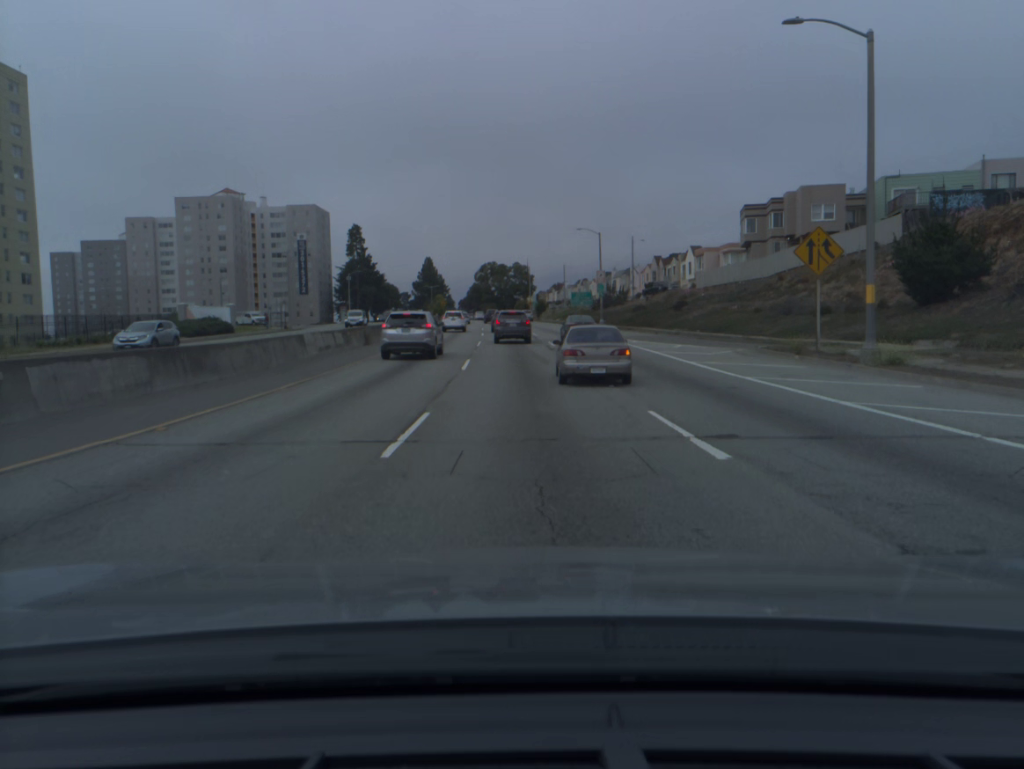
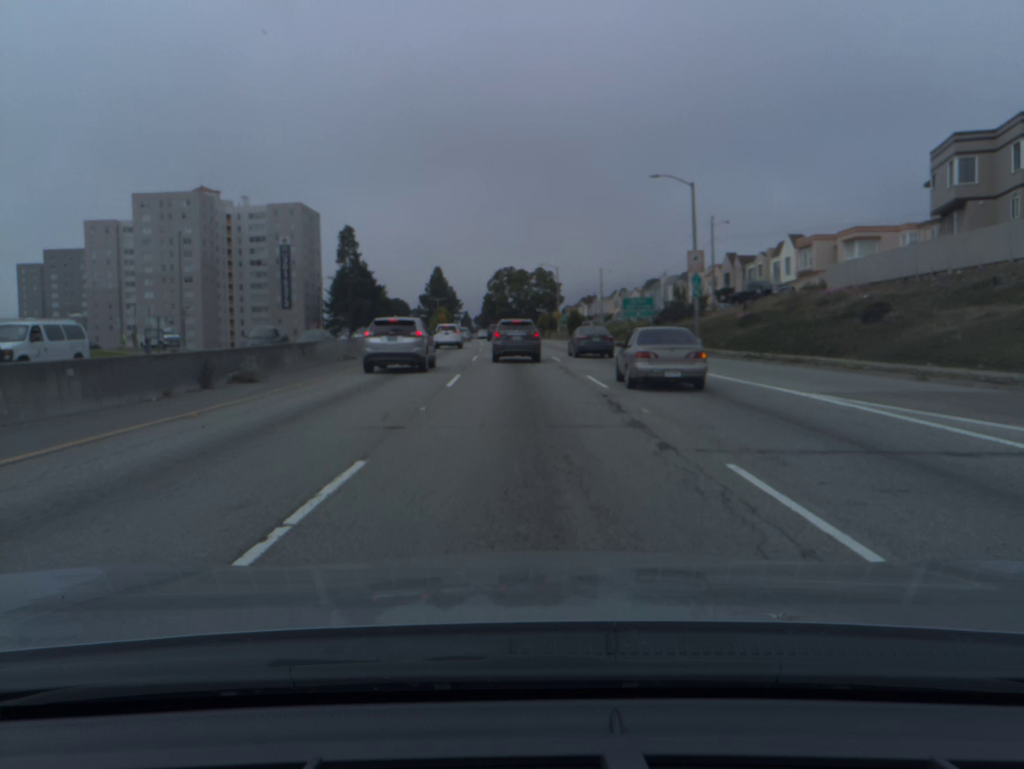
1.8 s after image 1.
(-0.5, +34.4) m; -1°
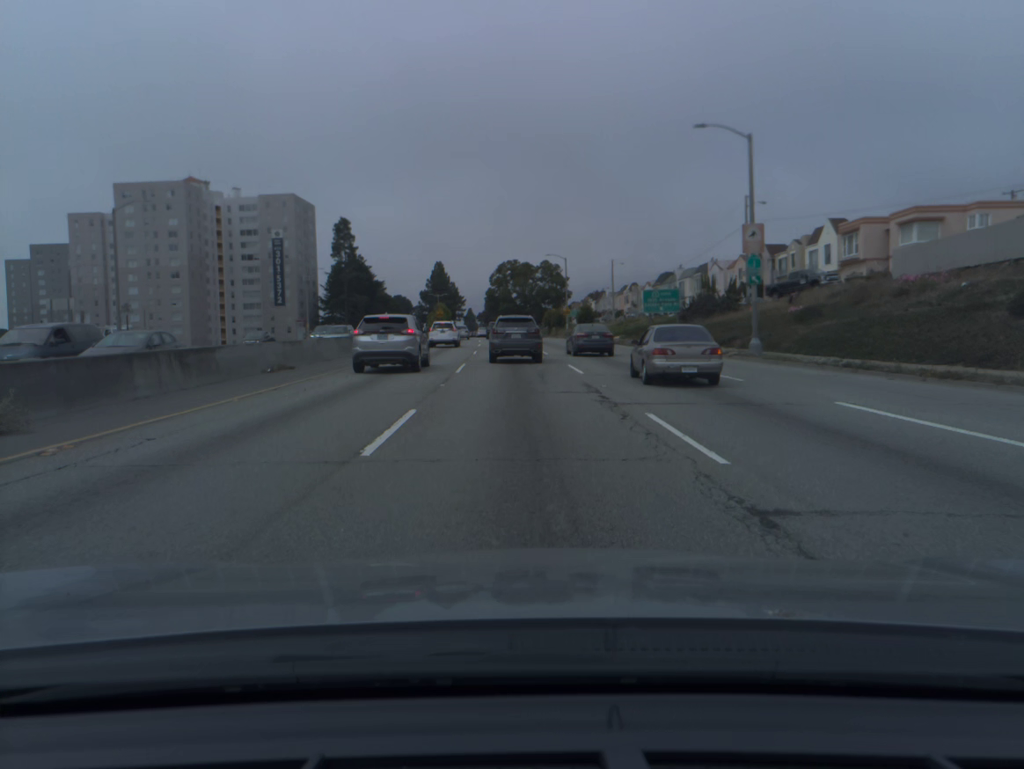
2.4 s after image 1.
(0.0, +10.4) m; 0°
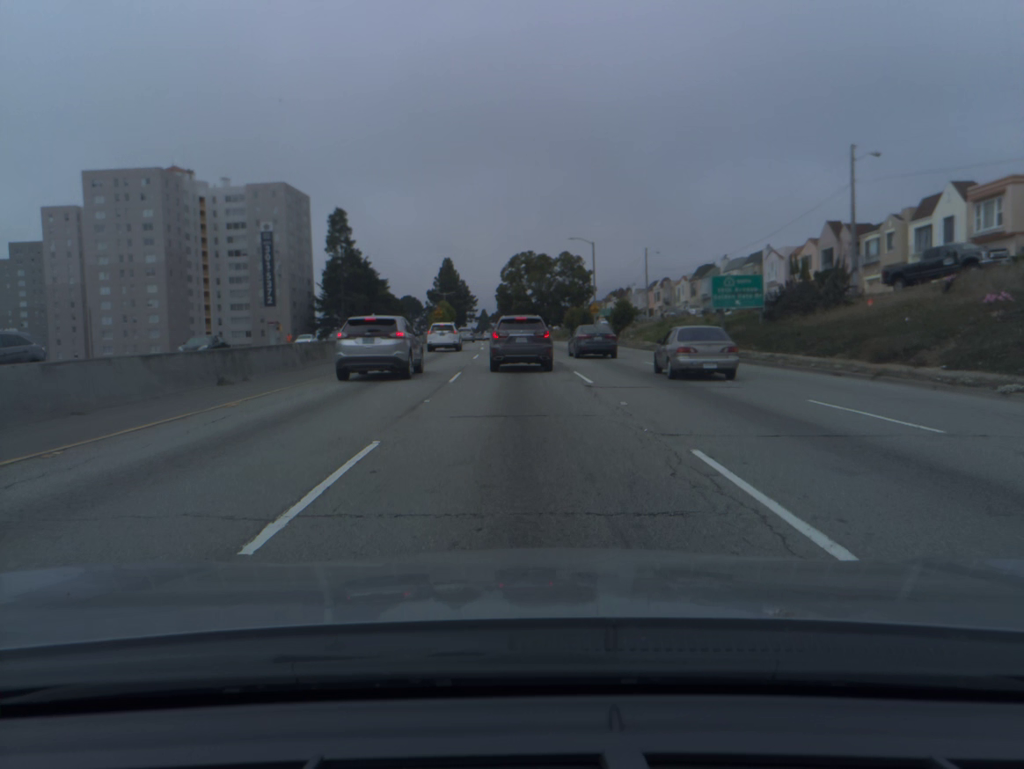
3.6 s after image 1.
(-0.1, +18.3) m; -1°
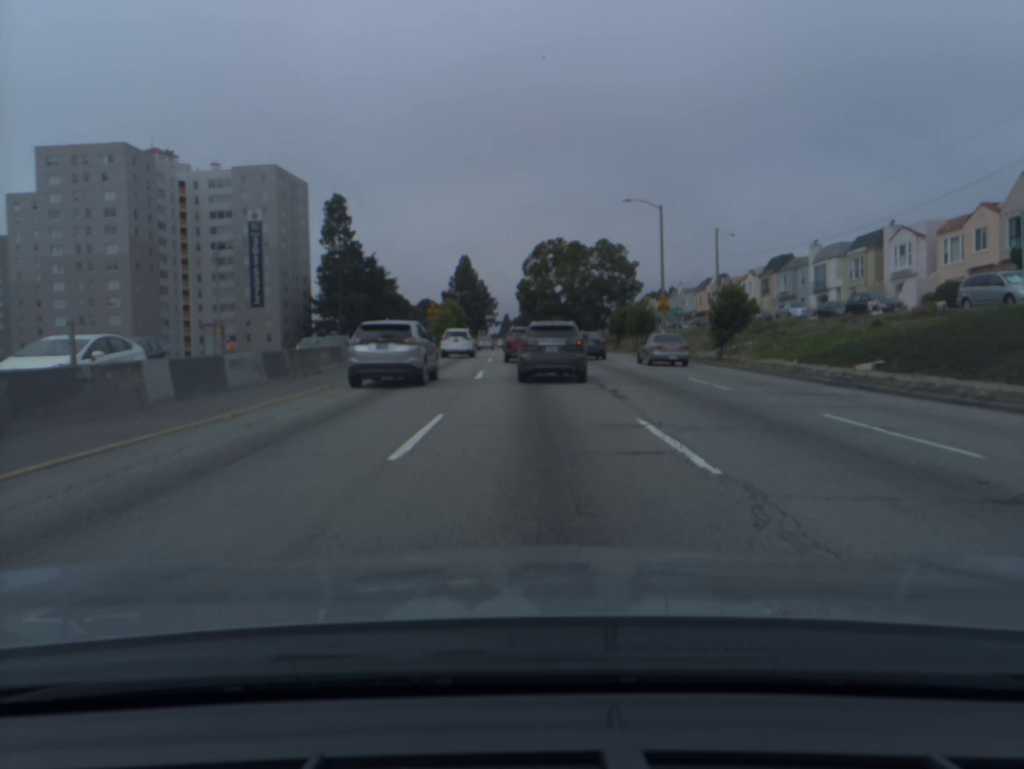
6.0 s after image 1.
(-0.4, +26.2) m; -2°
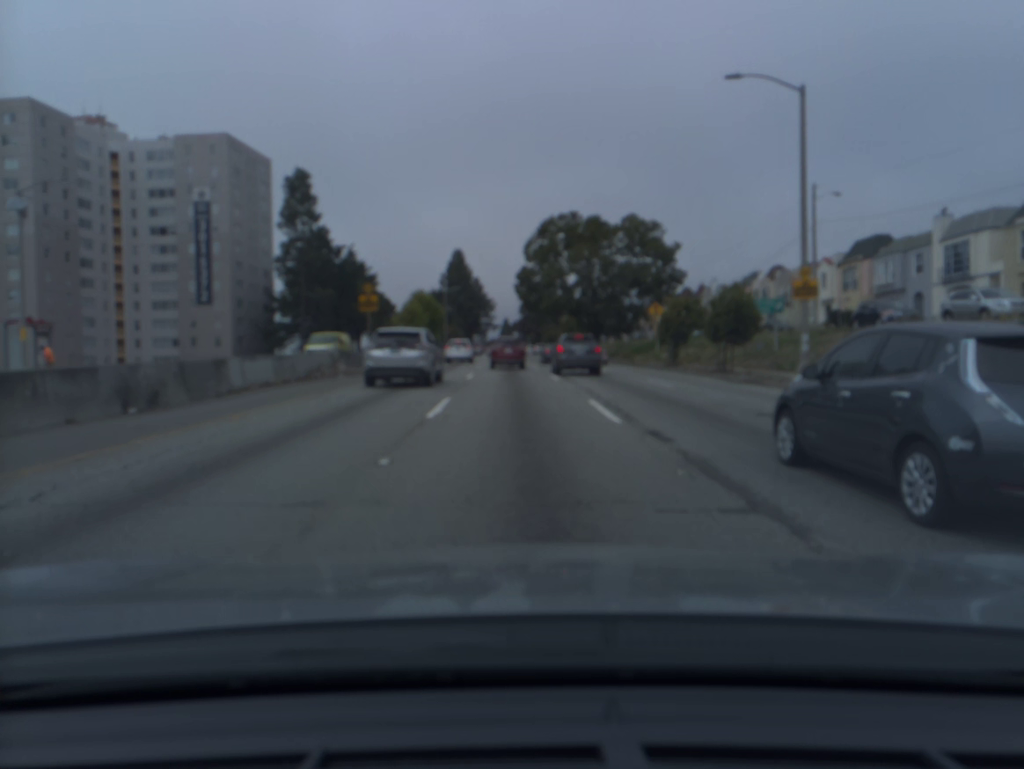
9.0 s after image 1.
(0.0, +24.4) m; 0°
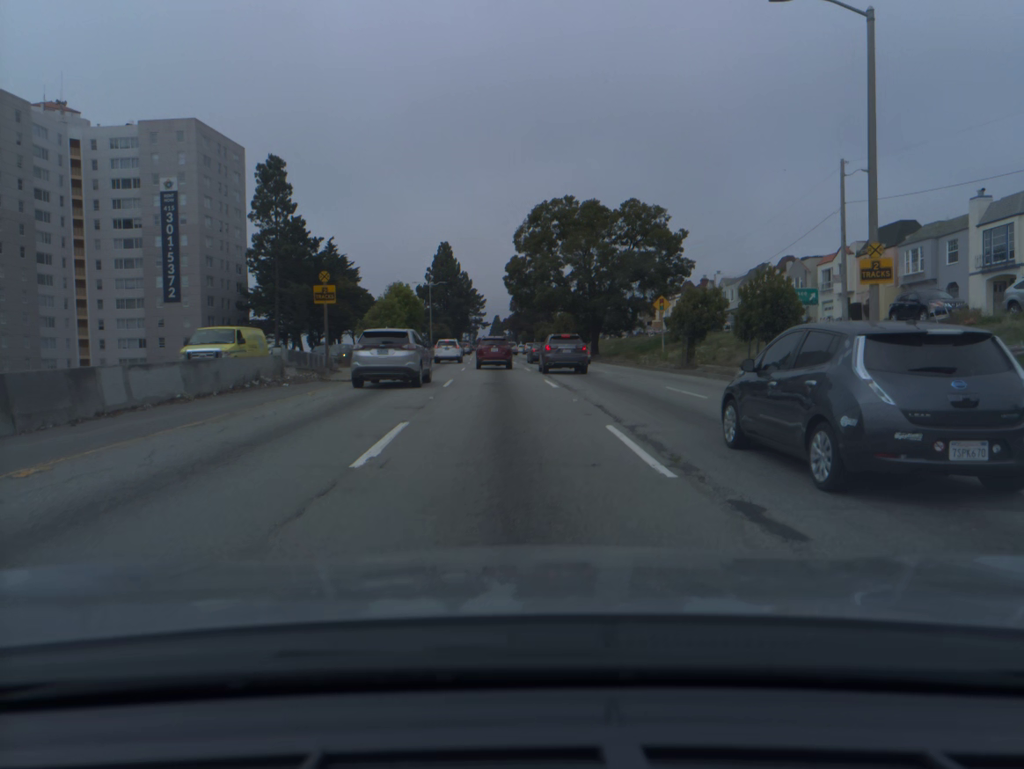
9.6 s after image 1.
(+0.1, +5.1) m; +1°
